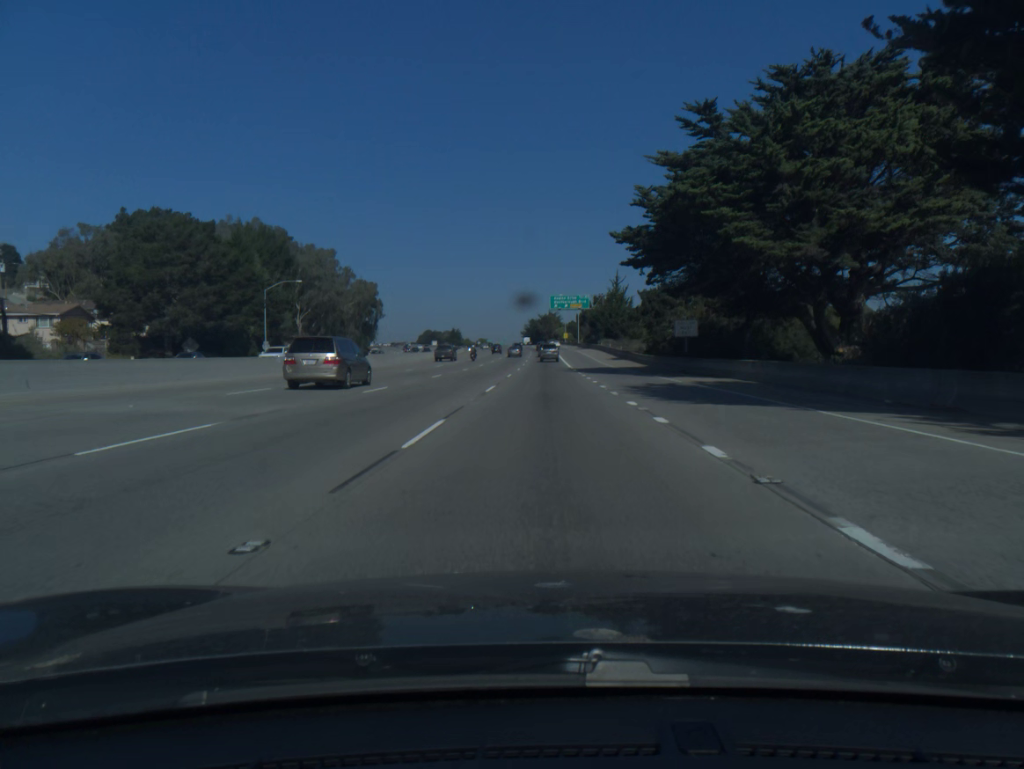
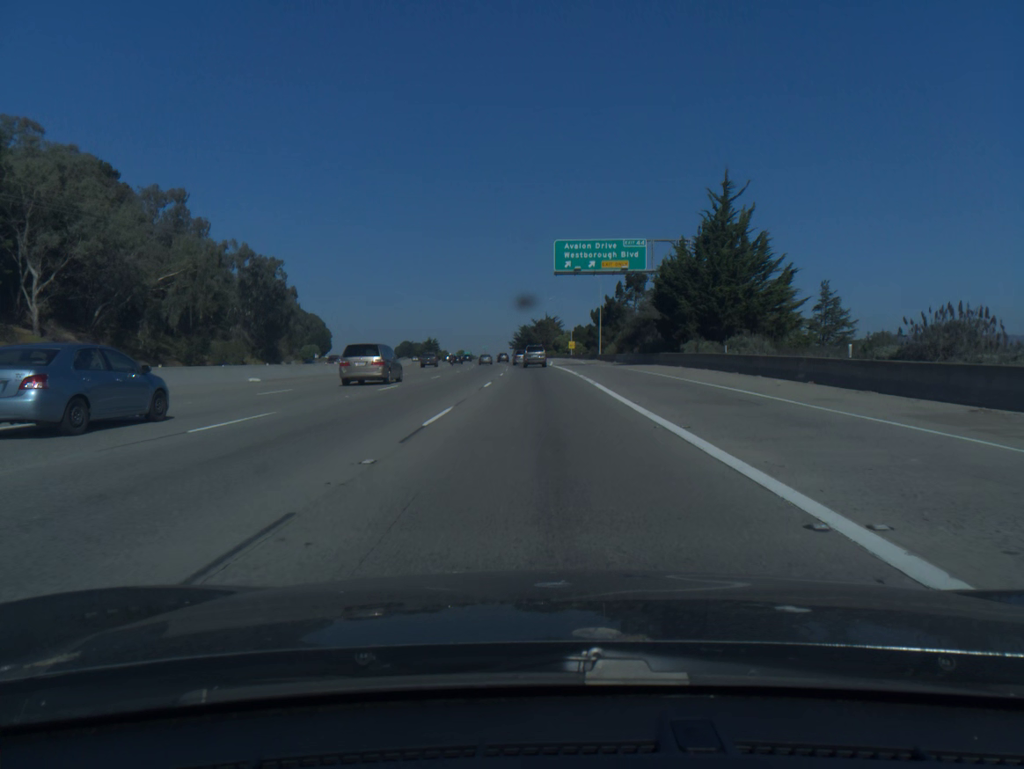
(+0.3, +84.4) m; 0°
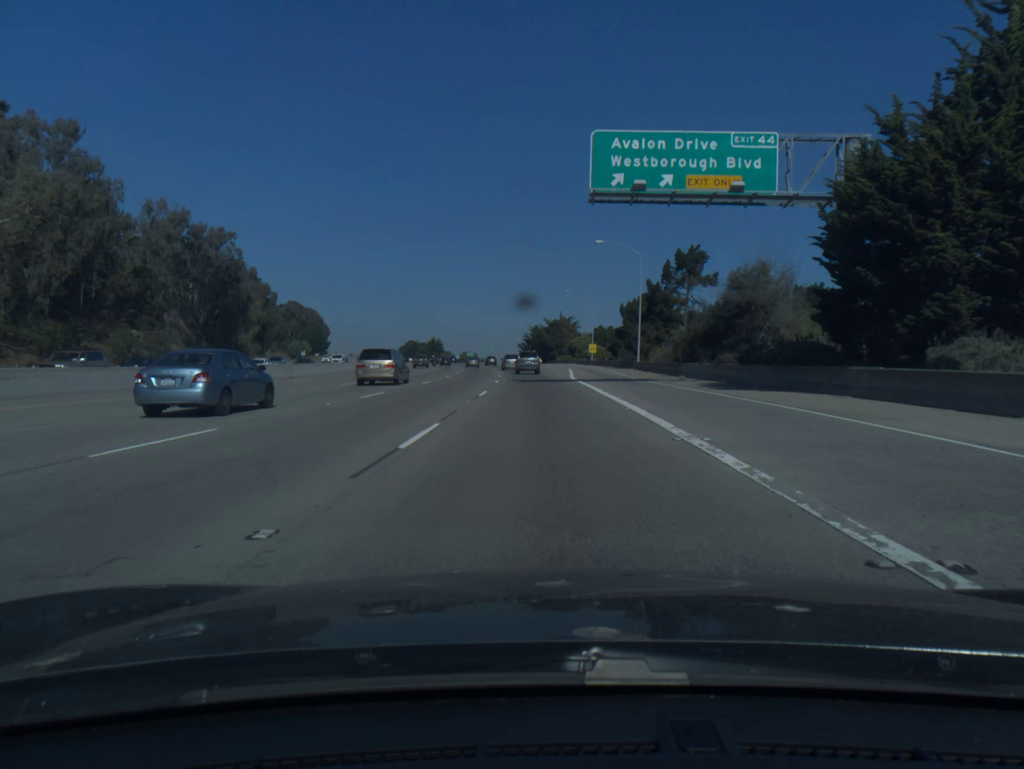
(-0.2, +32.2) m; -1°
